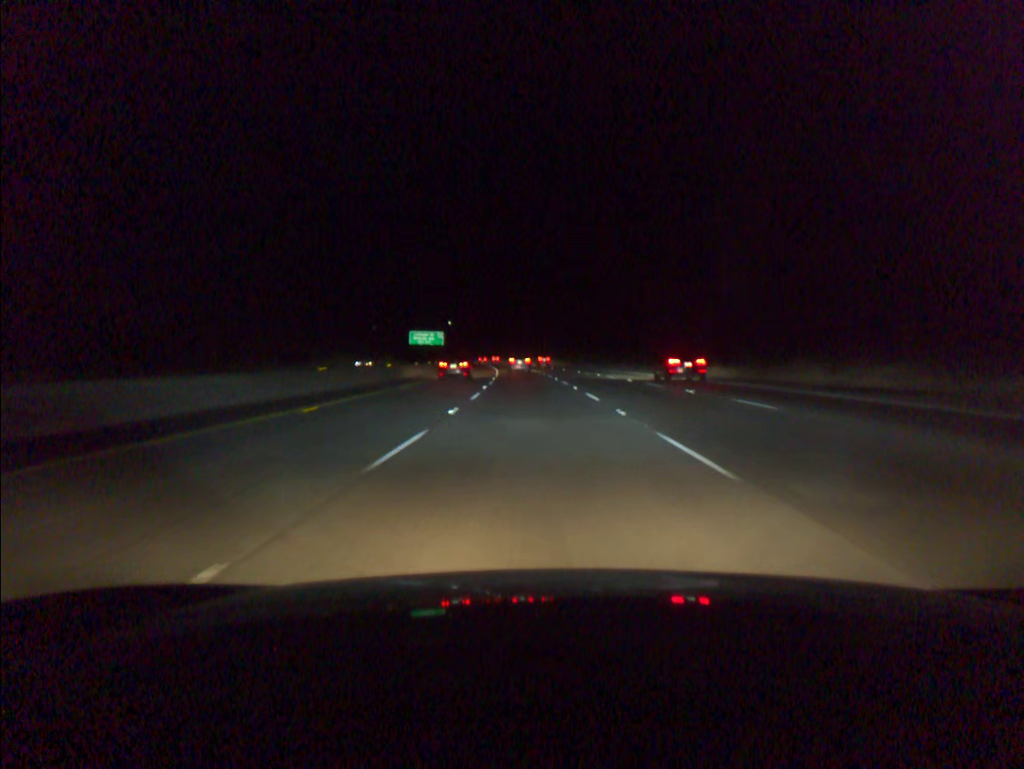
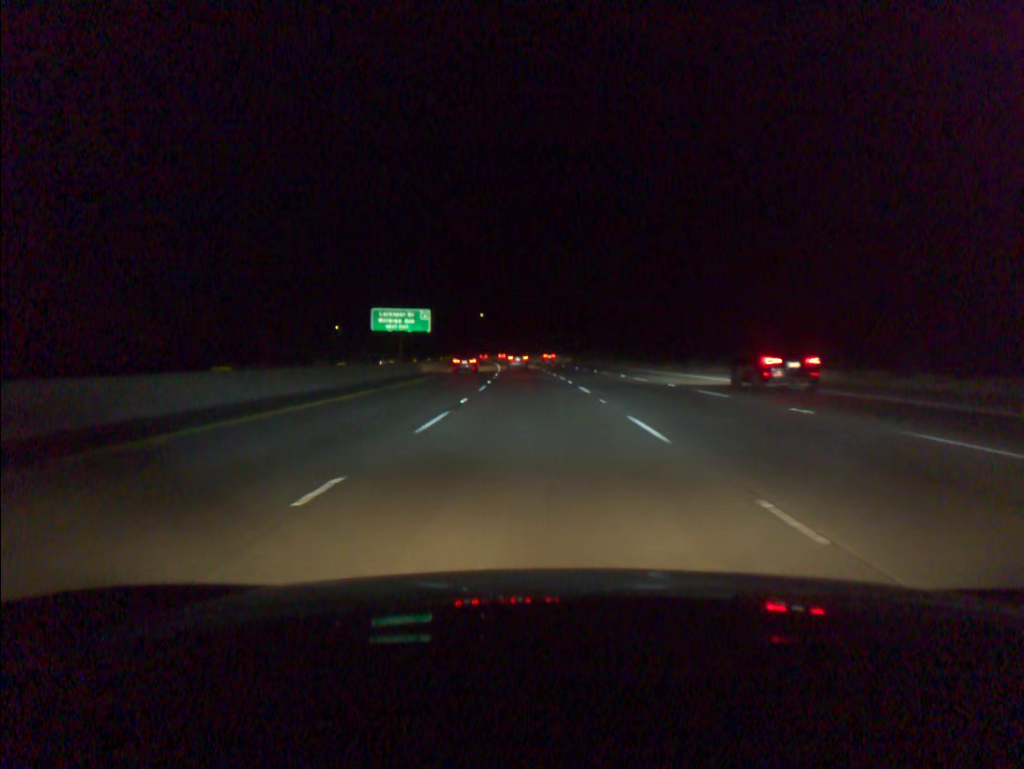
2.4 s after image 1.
(-1.9, +69.5) m; -3°
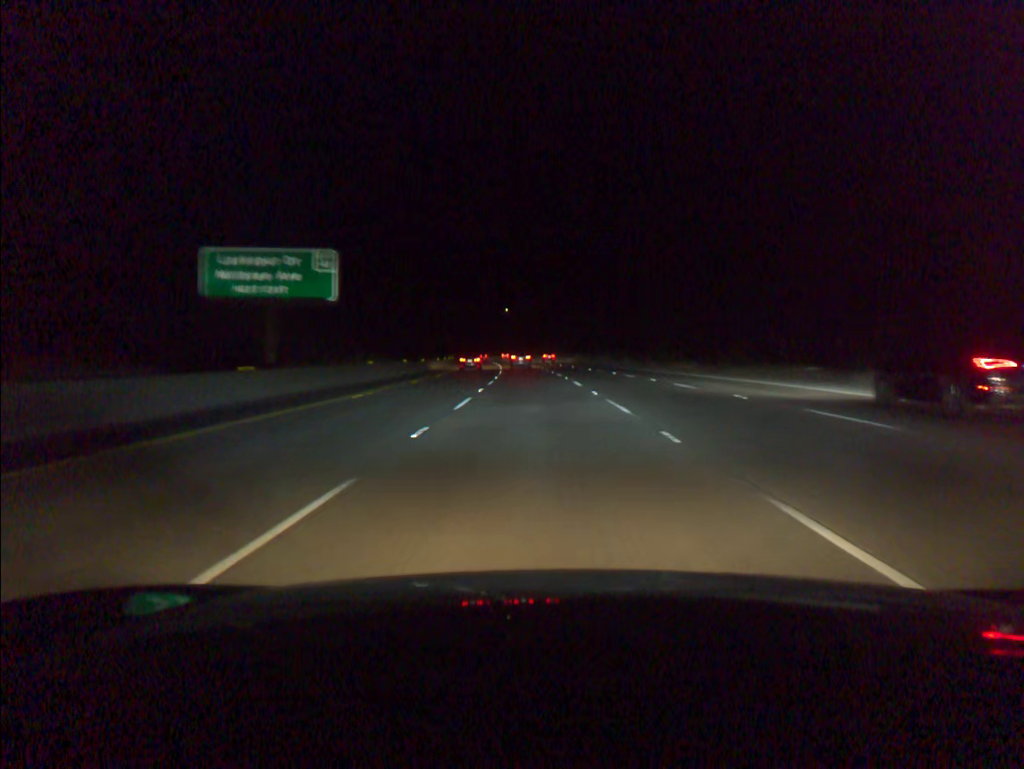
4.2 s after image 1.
(-1.1, +53.0) m; -2°
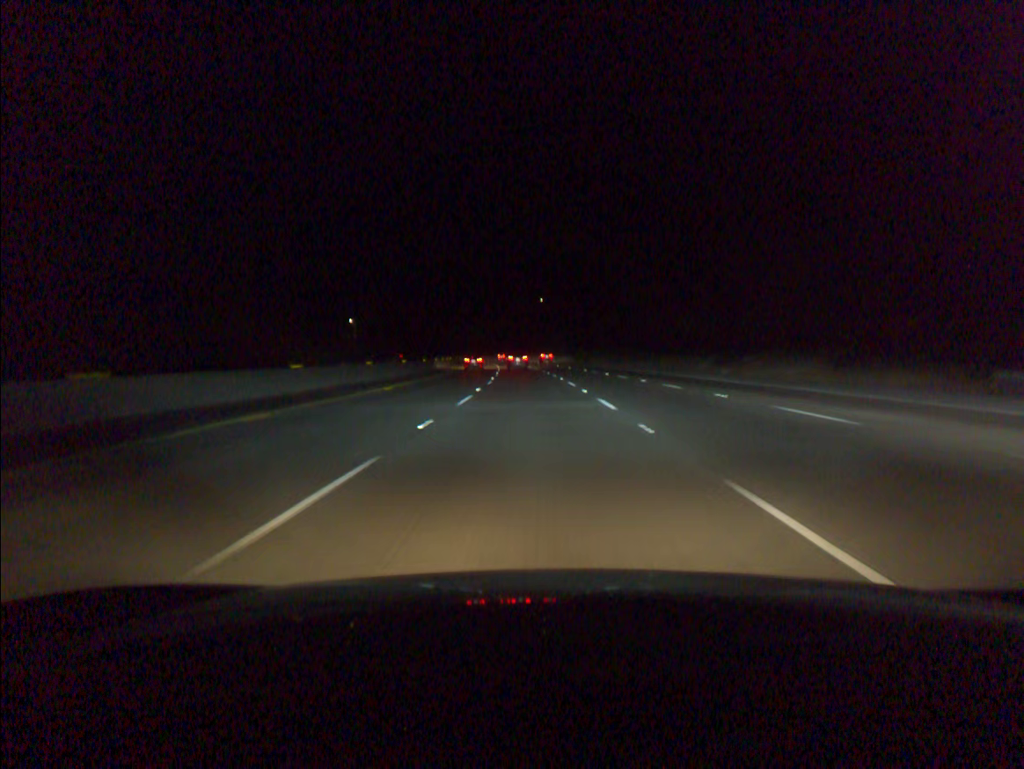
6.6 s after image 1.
(-1.6, +71.5) m; -3°
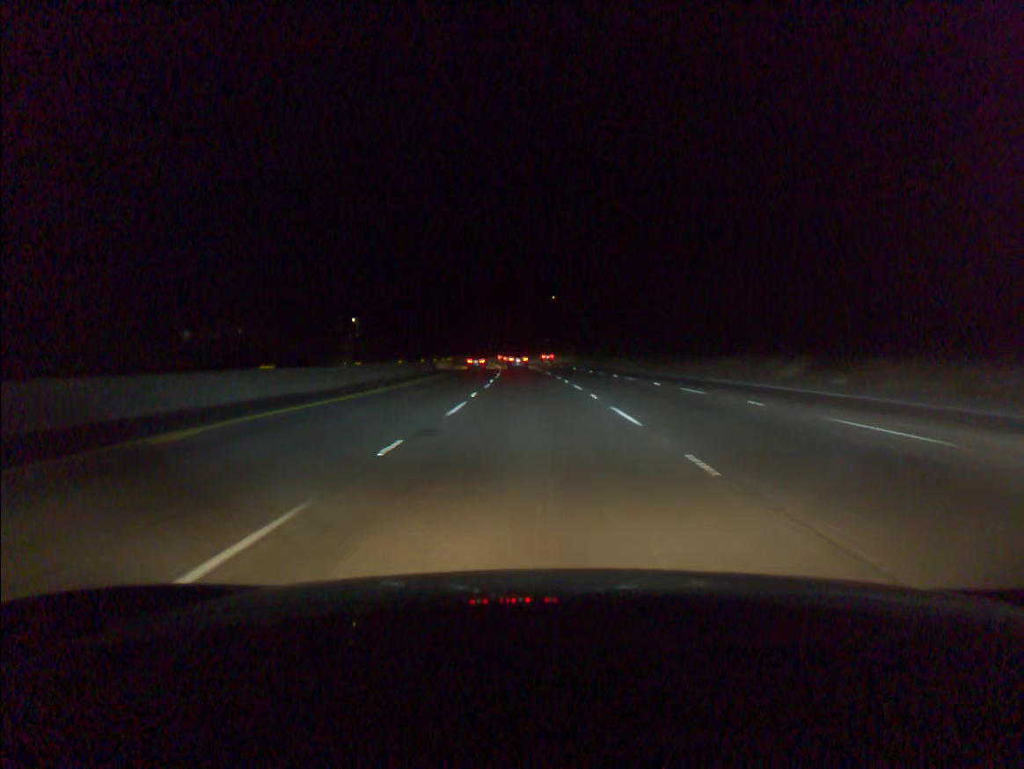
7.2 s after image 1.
(-0.1, +18.0) m; -1°
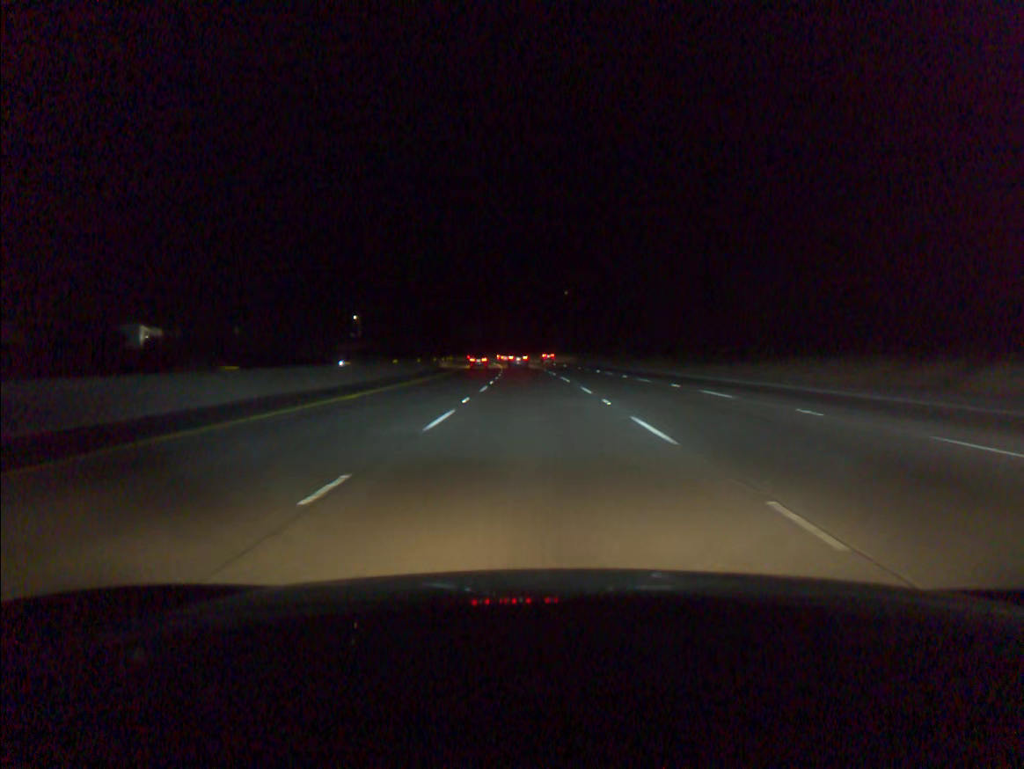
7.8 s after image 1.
(-0.1, +18.1) m; -1°
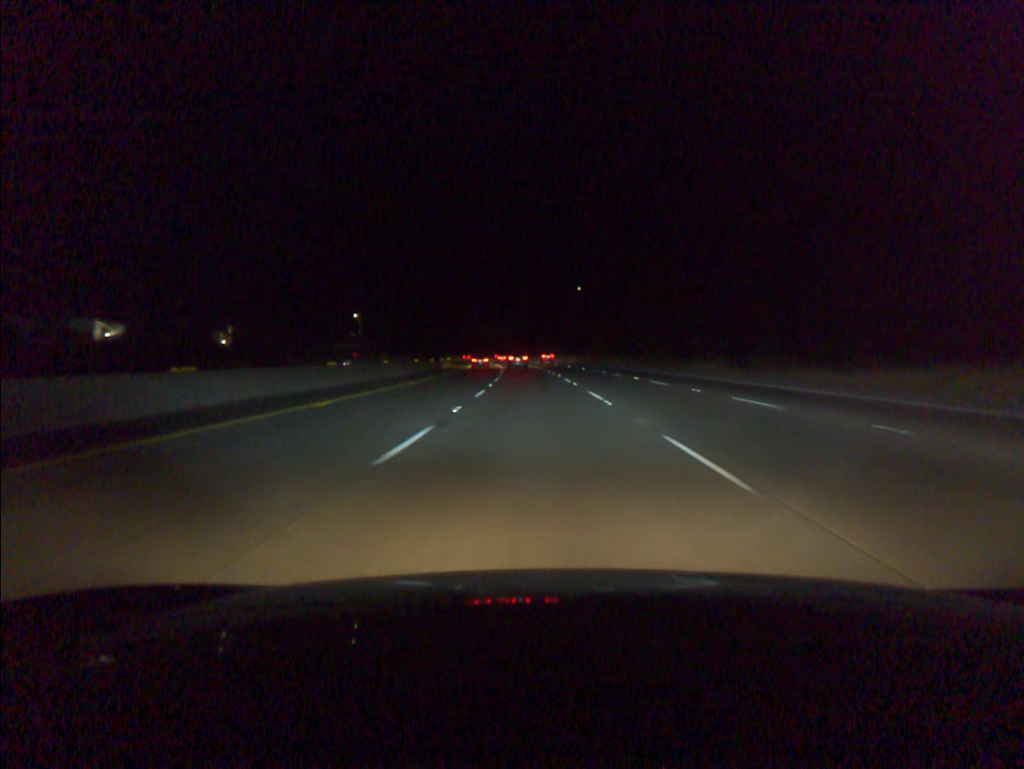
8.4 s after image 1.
(-0.1, +18.1) m; -1°
